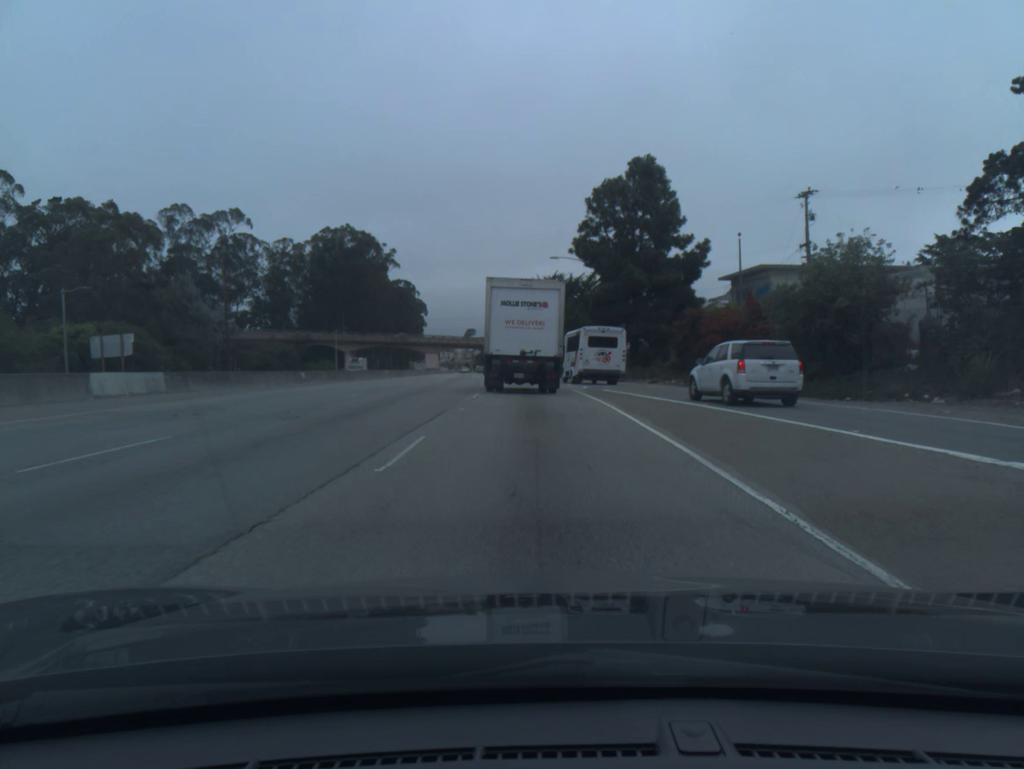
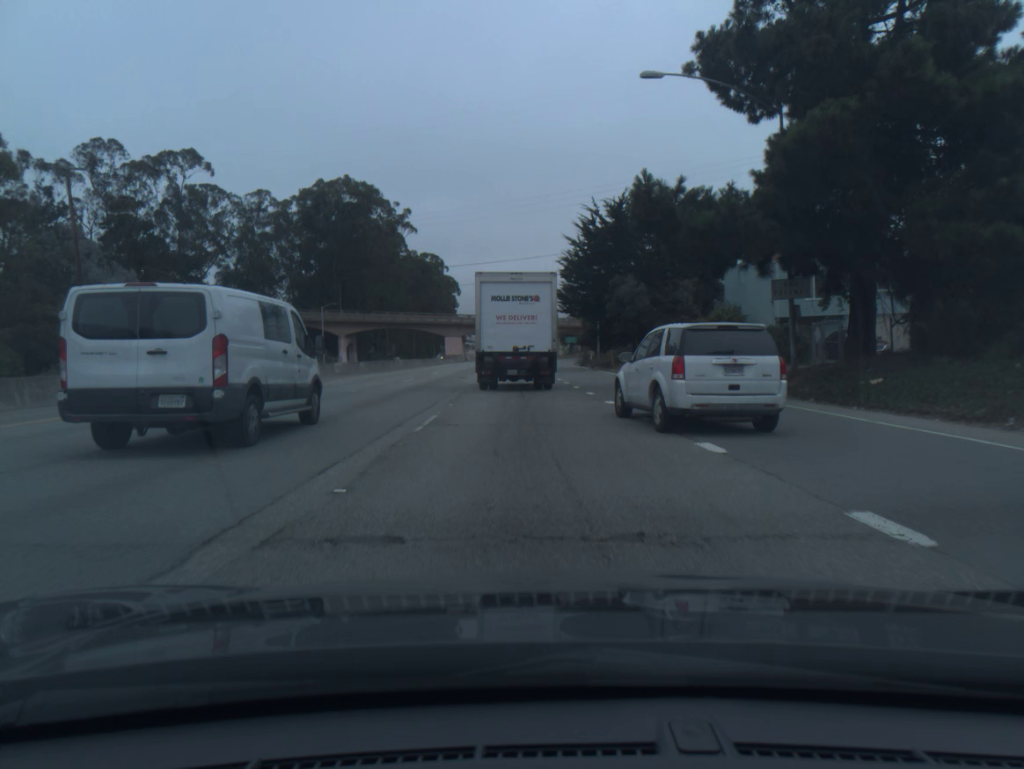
(-1.0, +40.1) m; -3°
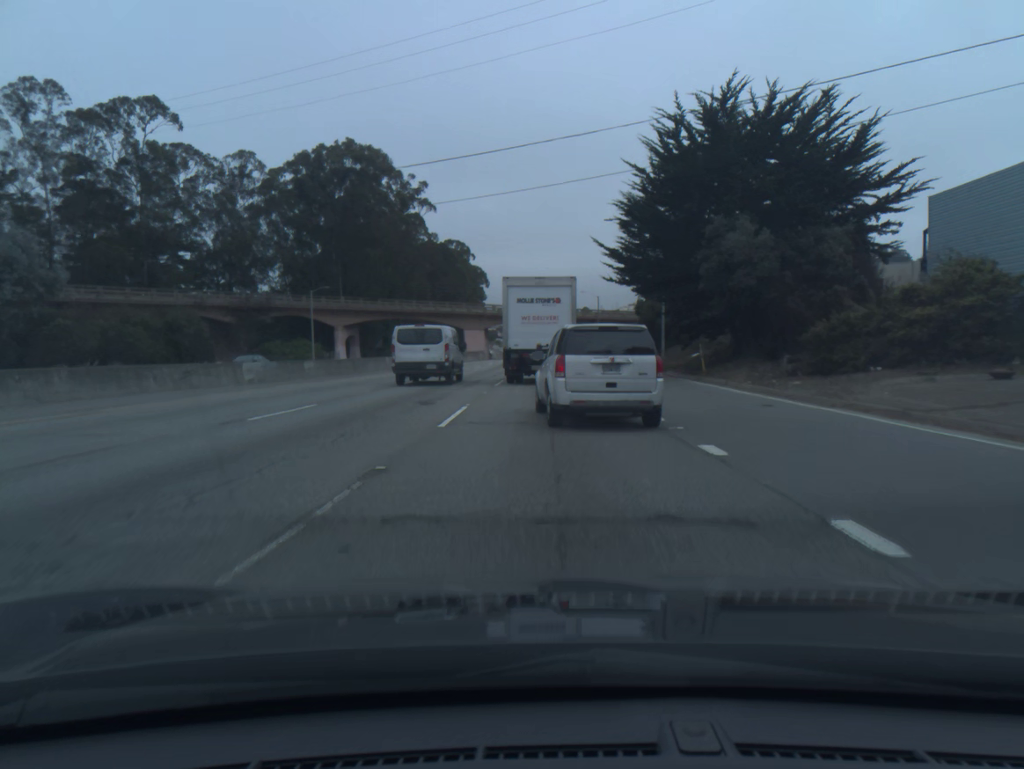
(-0.6, +22.7) m; -2°
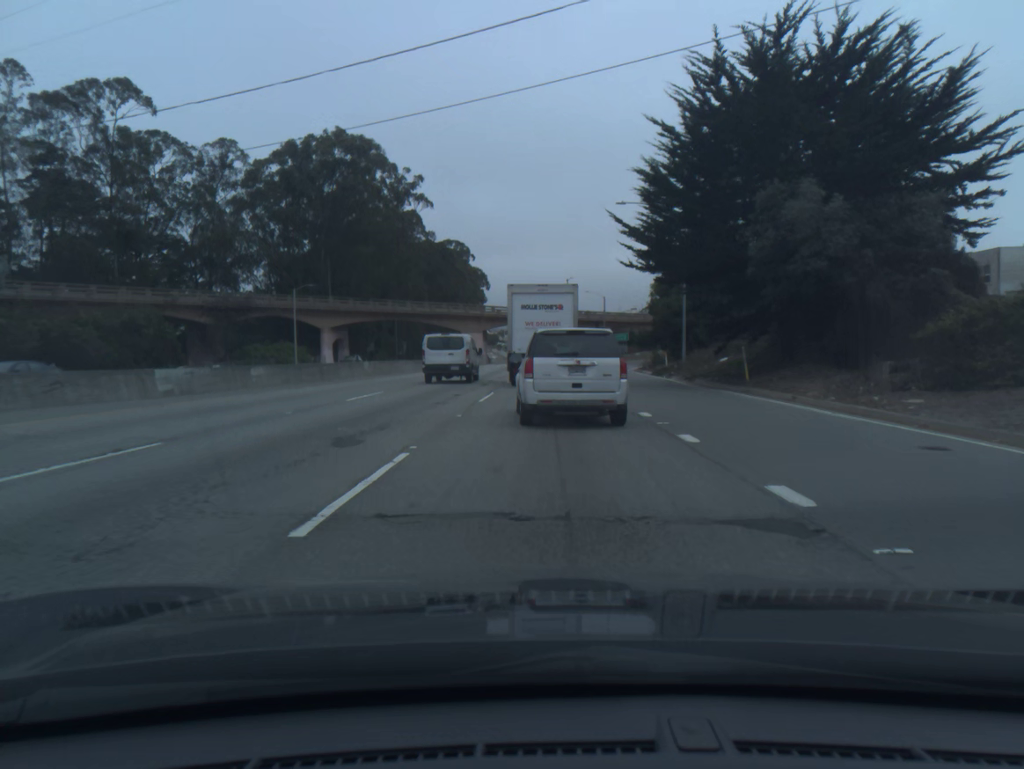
(0.0, +7.5) m; 0°
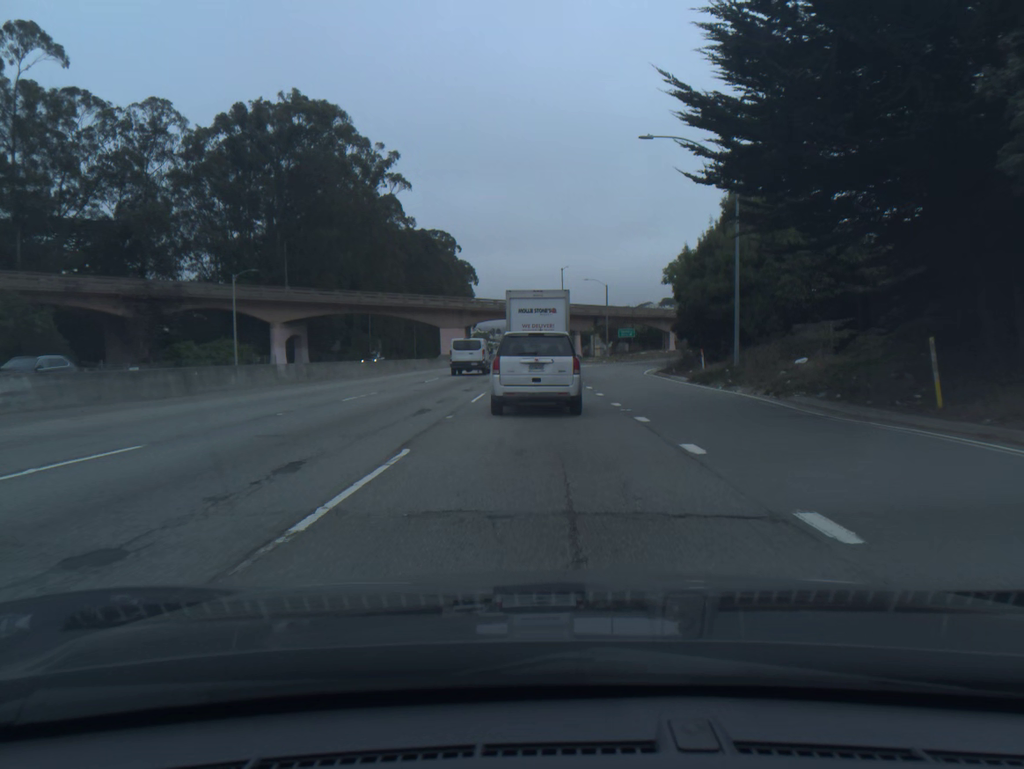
(+0.1, +14.8) m; +1°
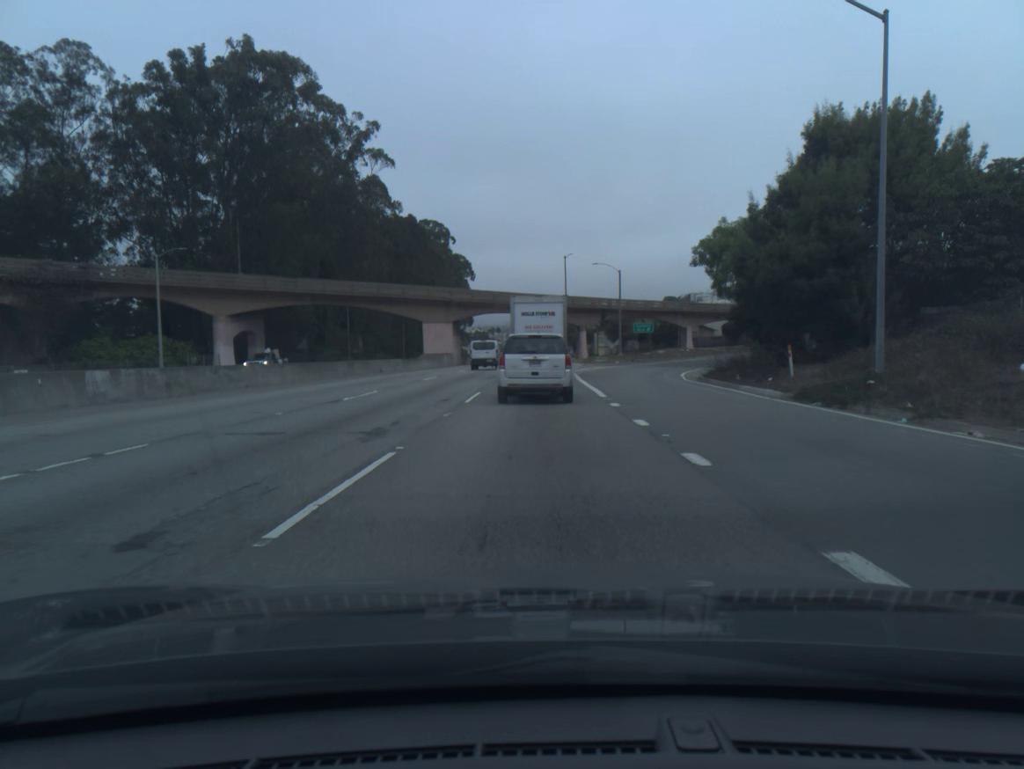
(+0.1, +14.8) m; 0°
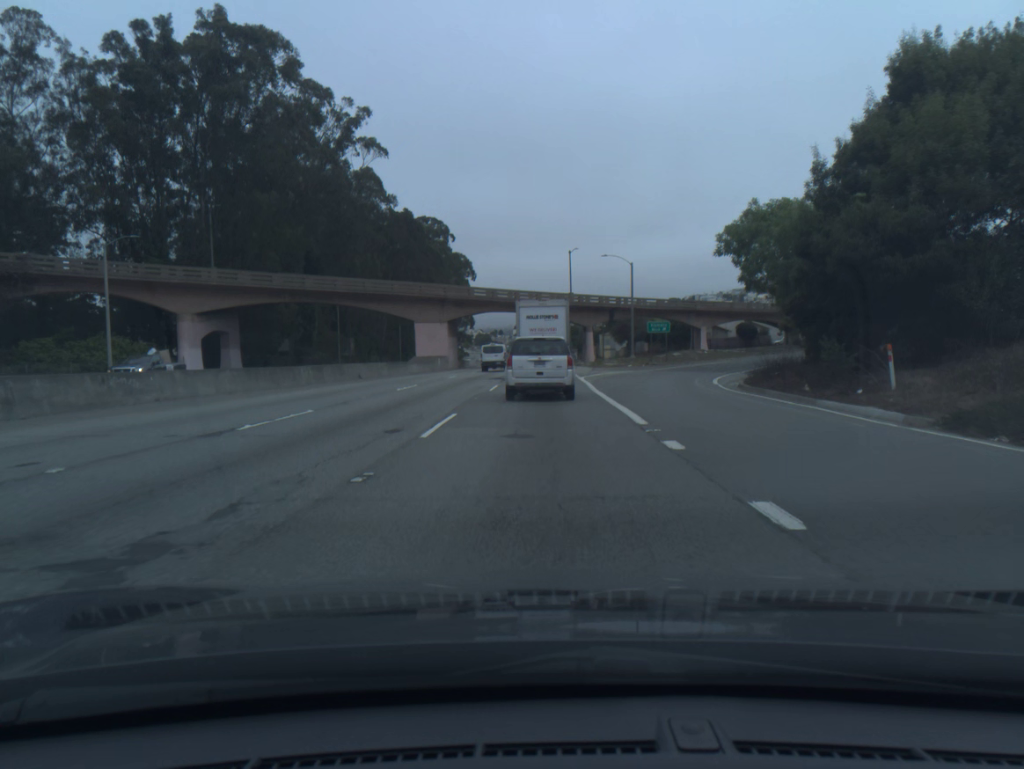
(0.0, +7.4) m; 0°
